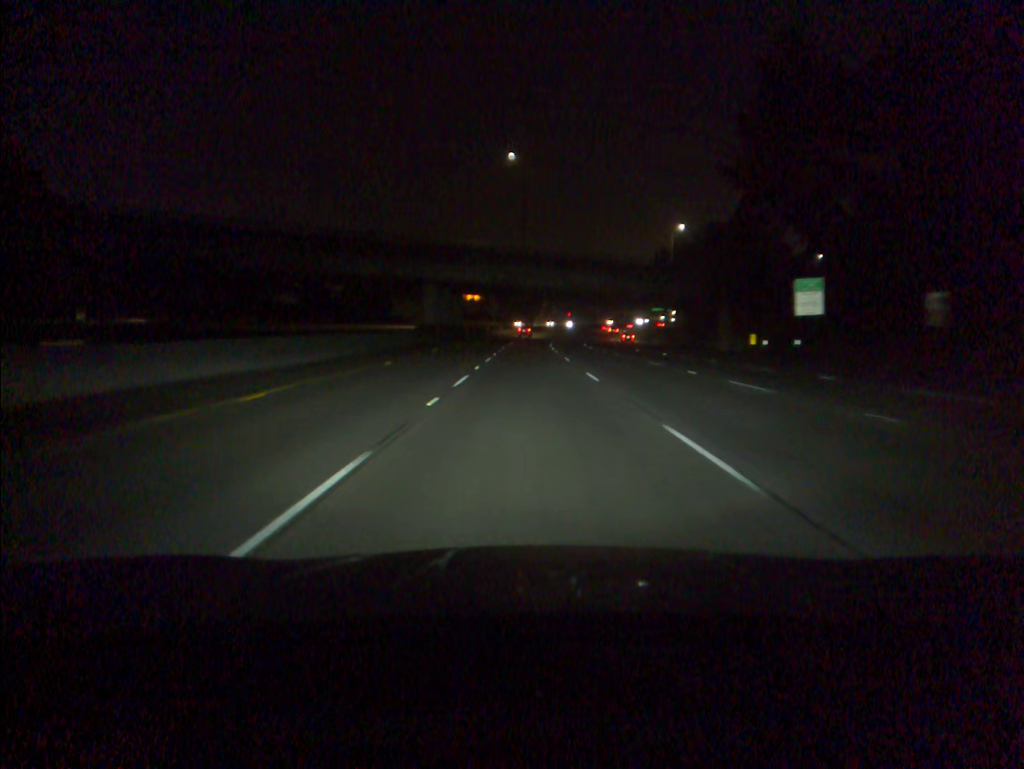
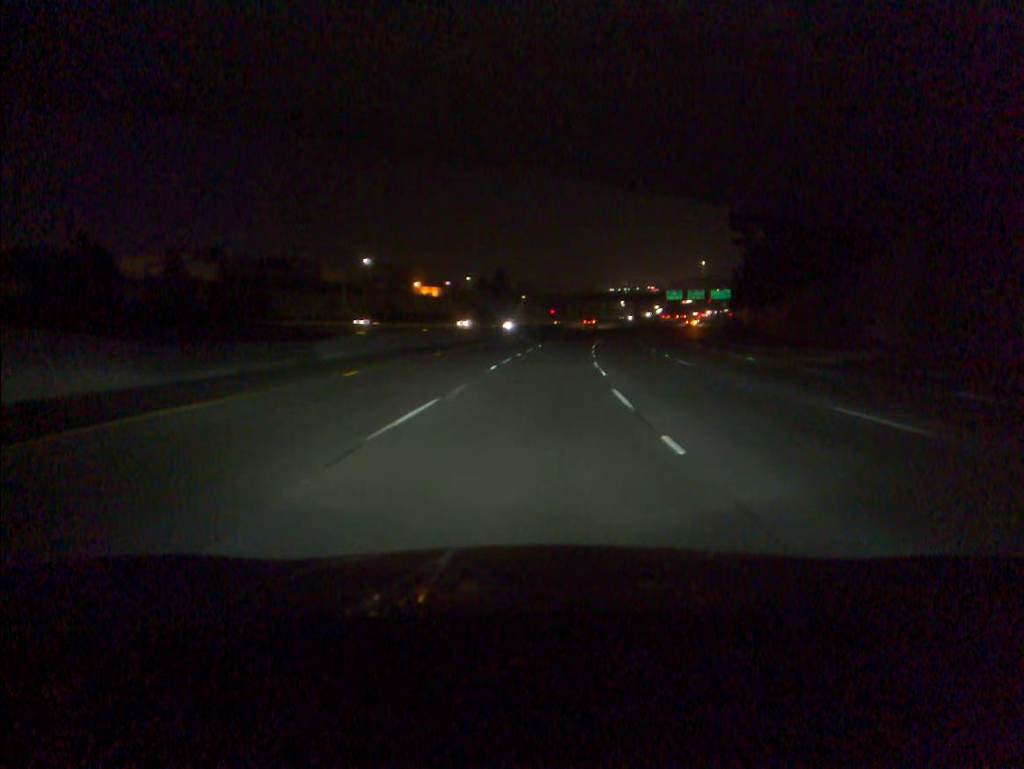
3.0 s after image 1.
(+0.4, +80.3) m; +2°
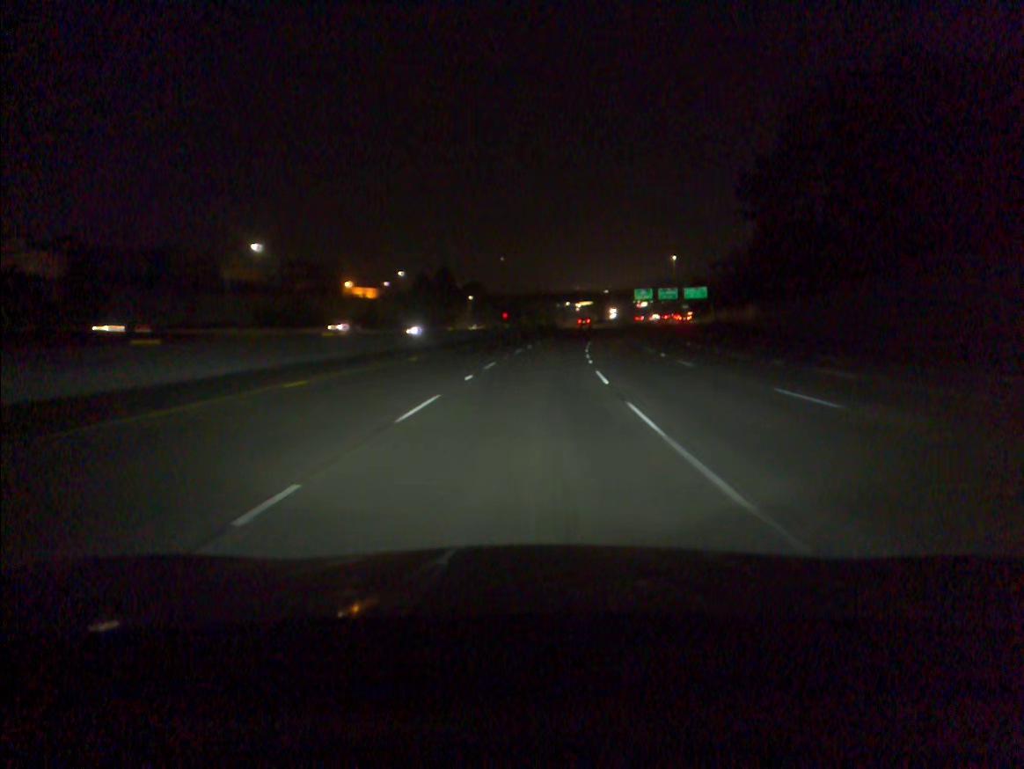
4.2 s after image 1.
(+1.0, +32.8) m; +3°
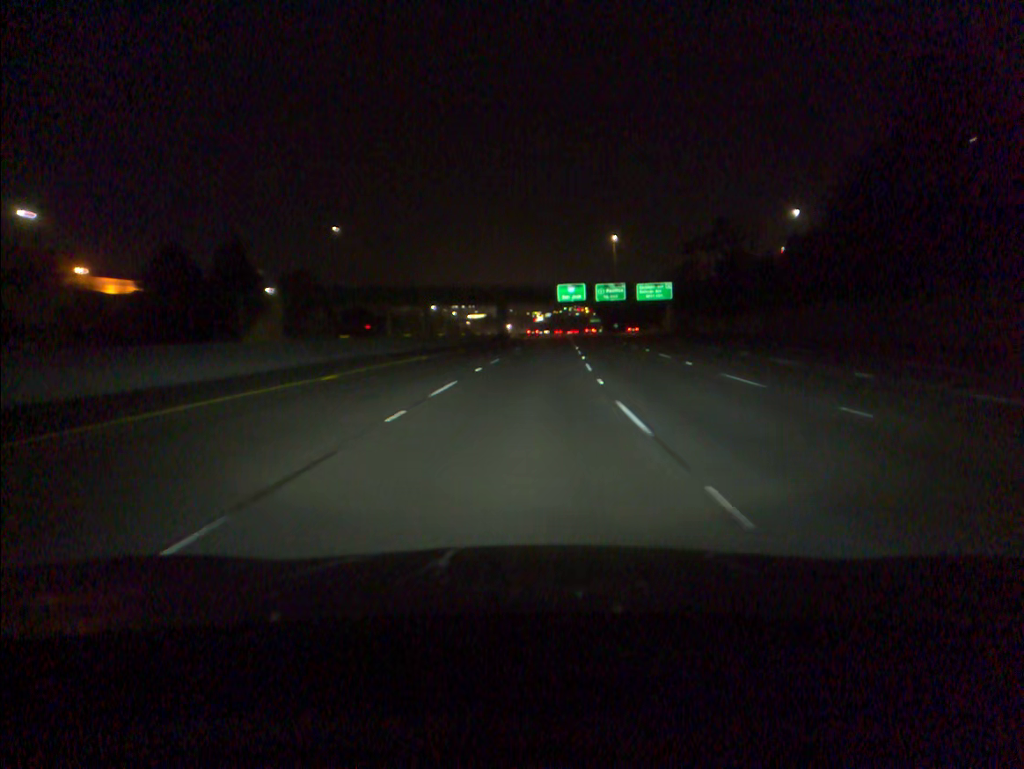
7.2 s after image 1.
(+5.8, +83.1) m; +8°
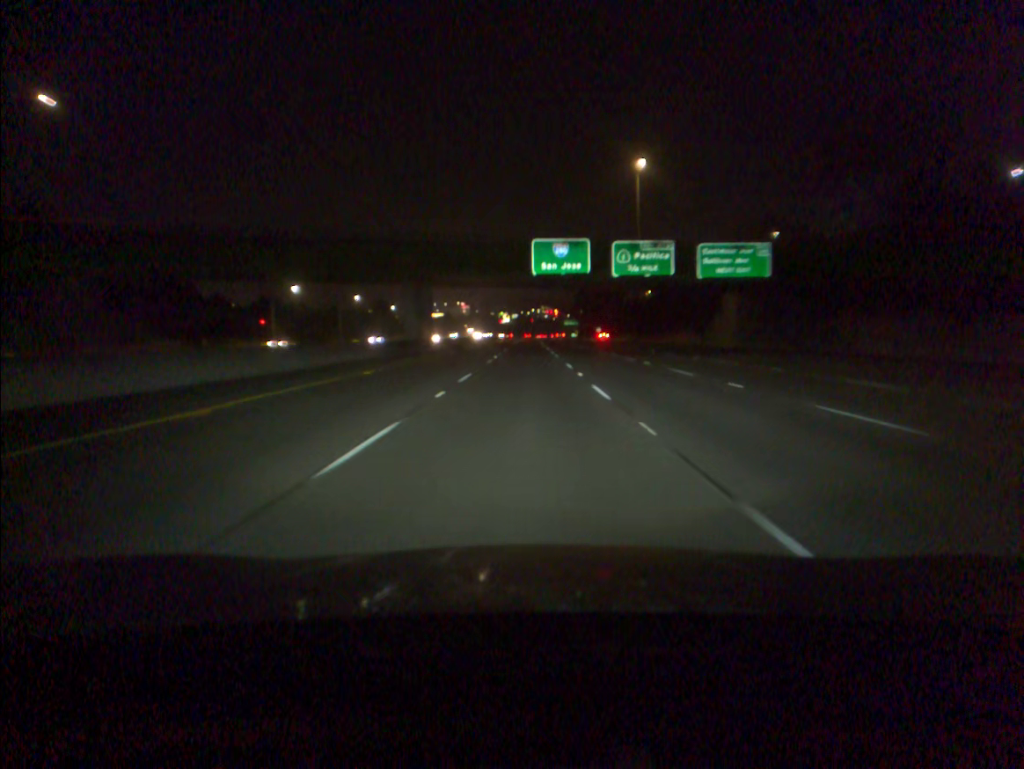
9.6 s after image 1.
(+2.0, +66.8) m; +2°
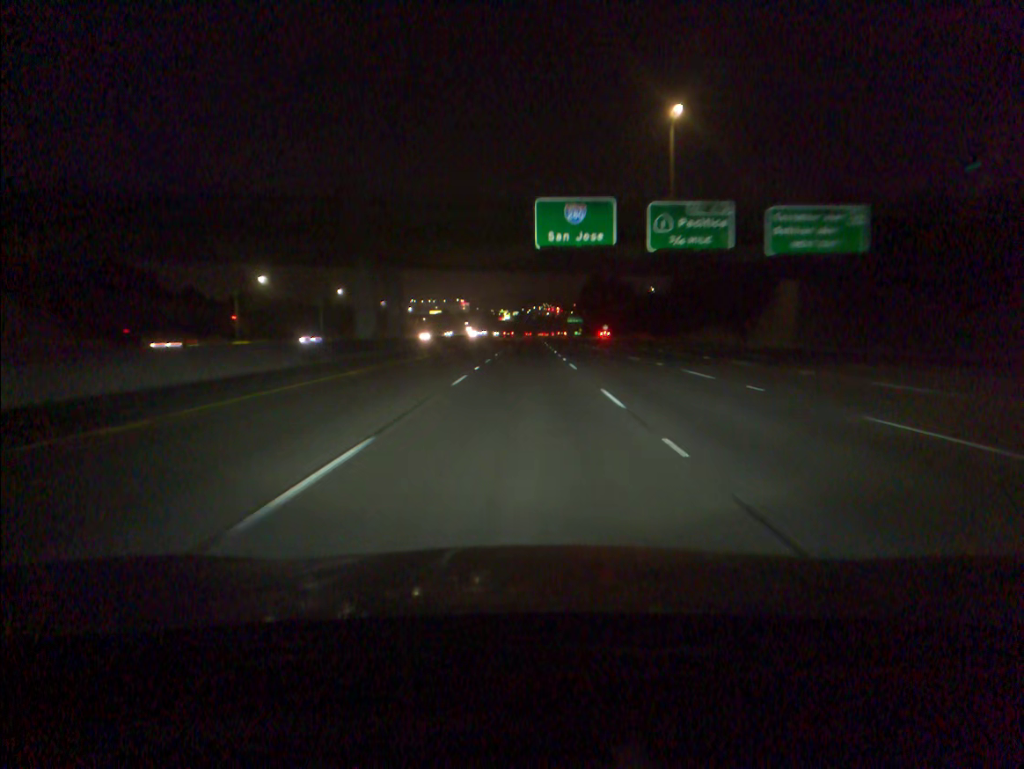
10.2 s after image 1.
(0.0, +16.8) m; 0°
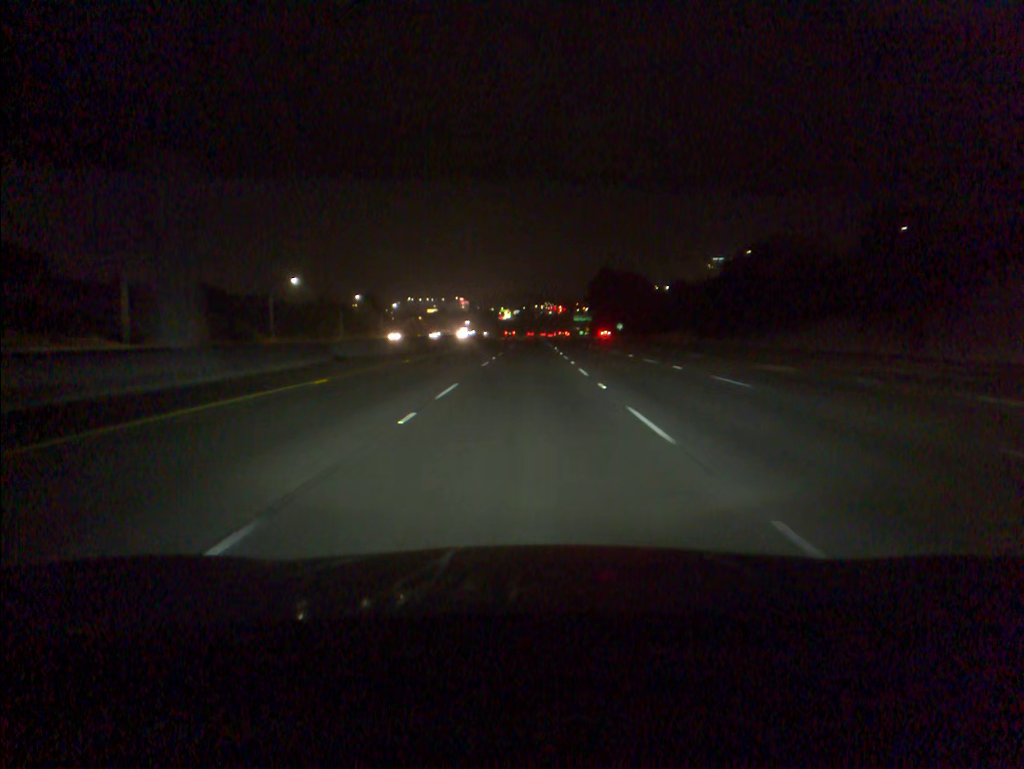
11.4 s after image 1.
(0.0, +33.8) m; 0°
